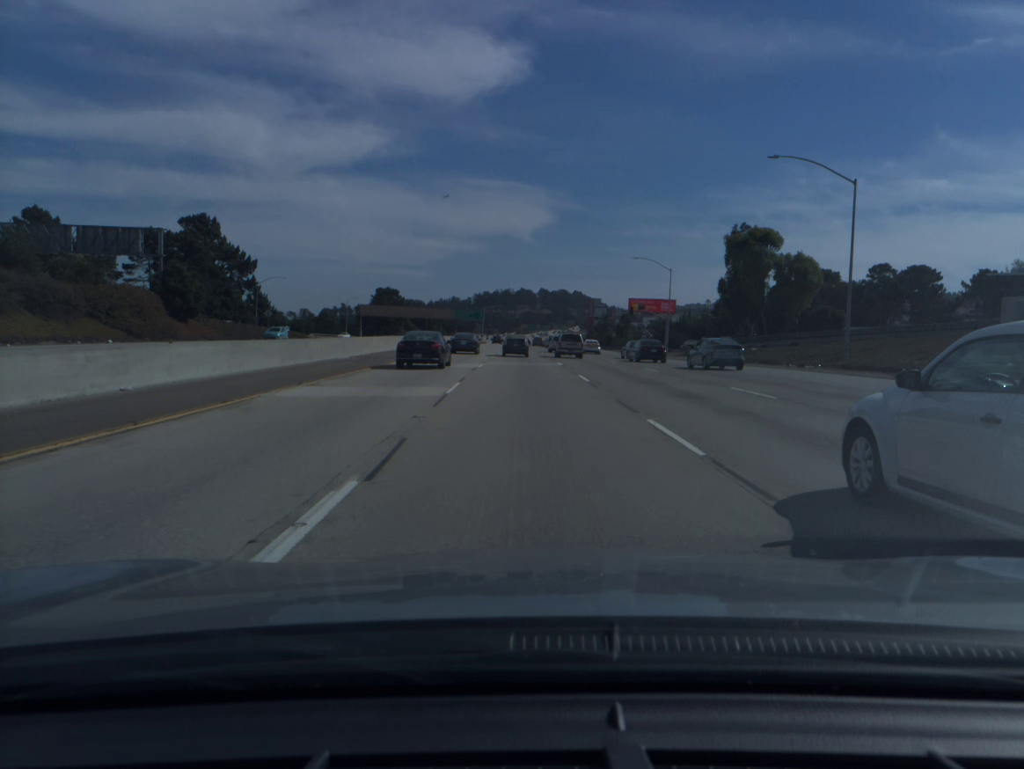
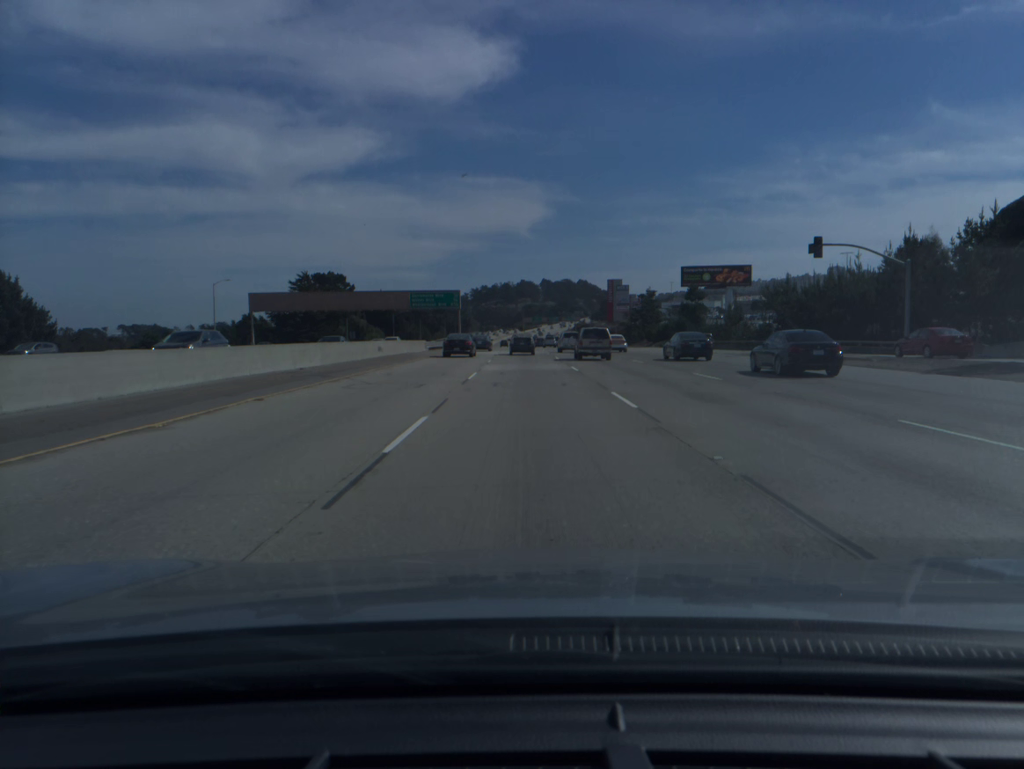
(-1.0, +82.1) m; 0°
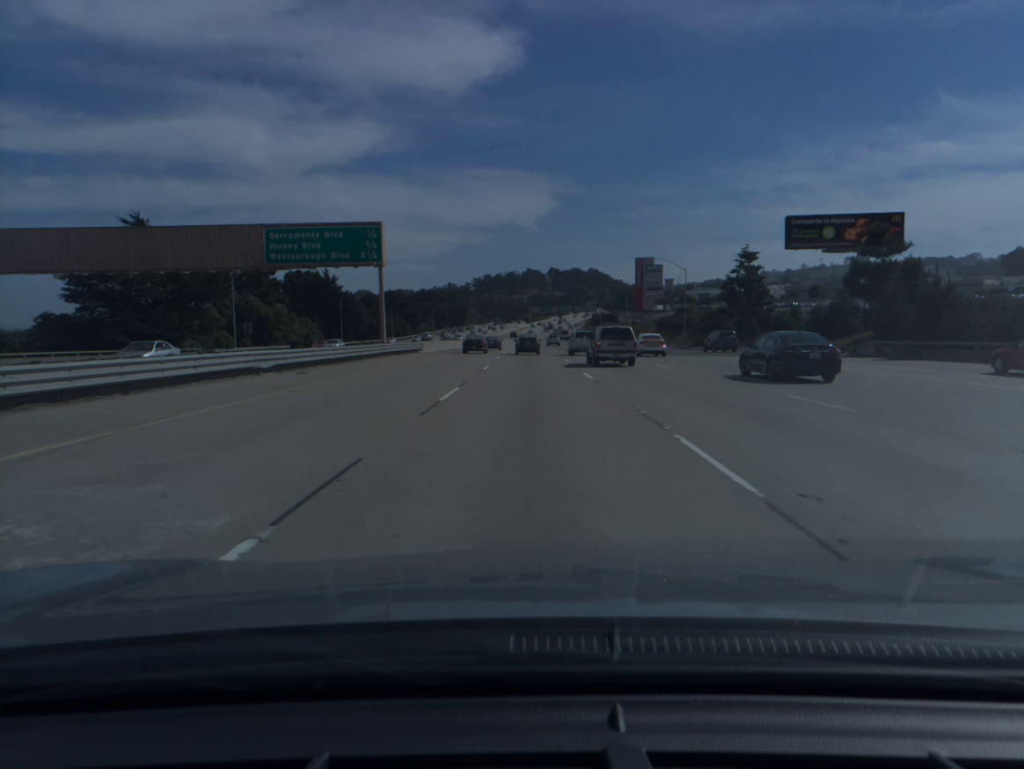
(-0.4, +66.0) m; -1°
